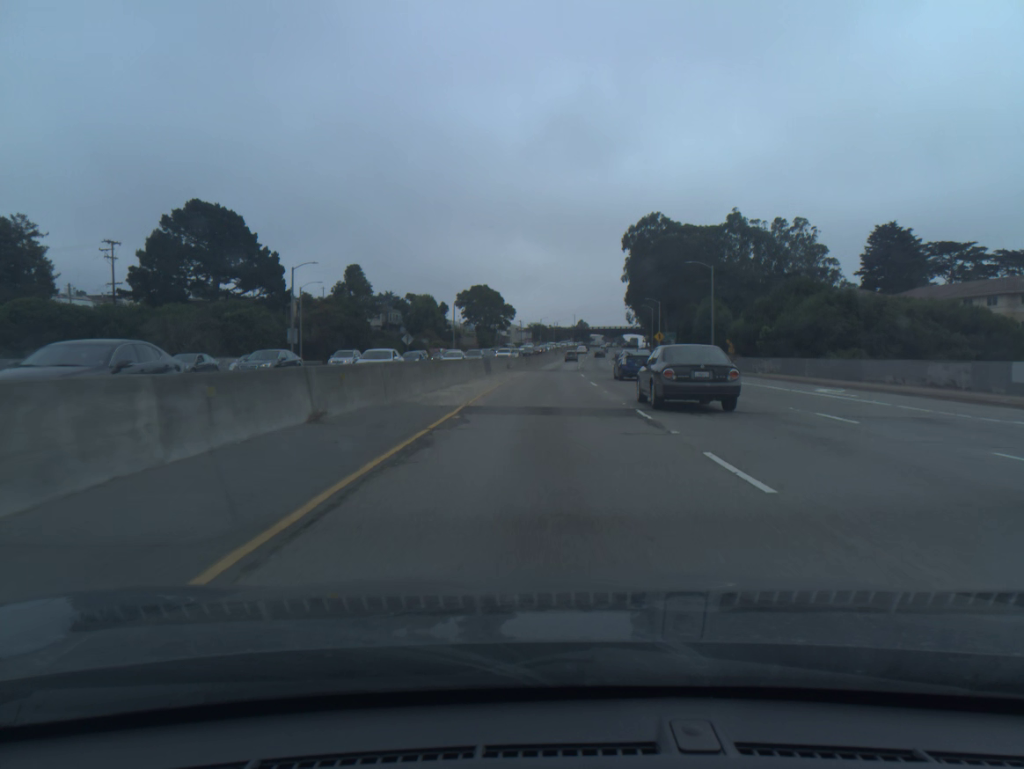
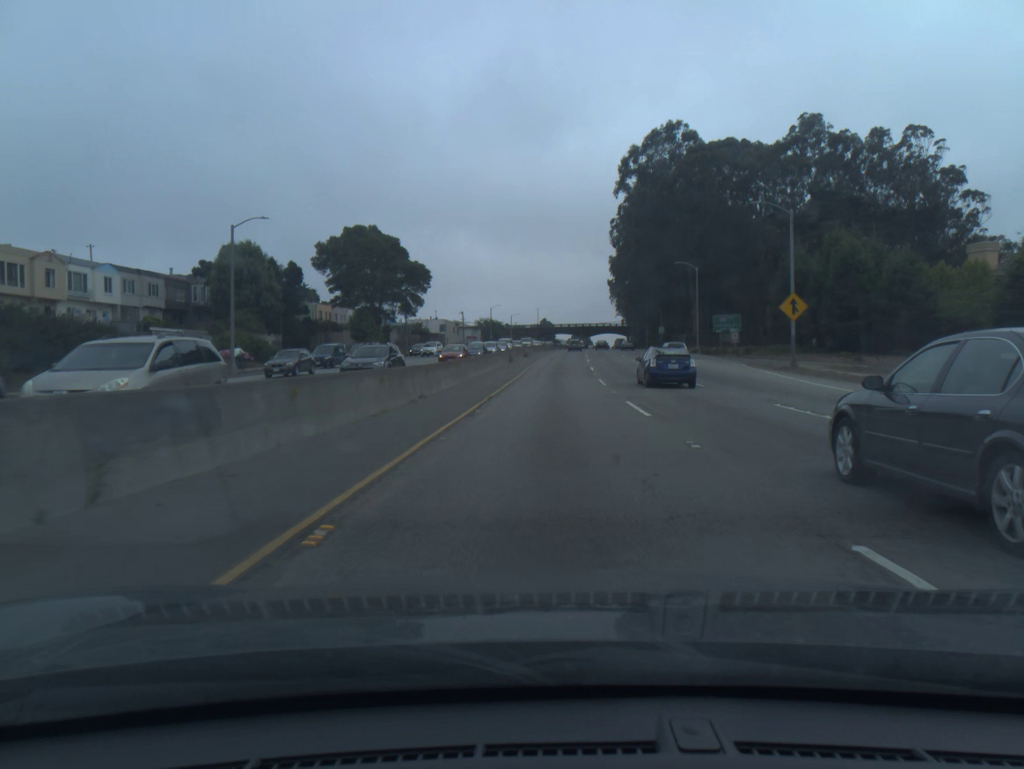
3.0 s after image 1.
(+1.9, +81.4) m; +3°
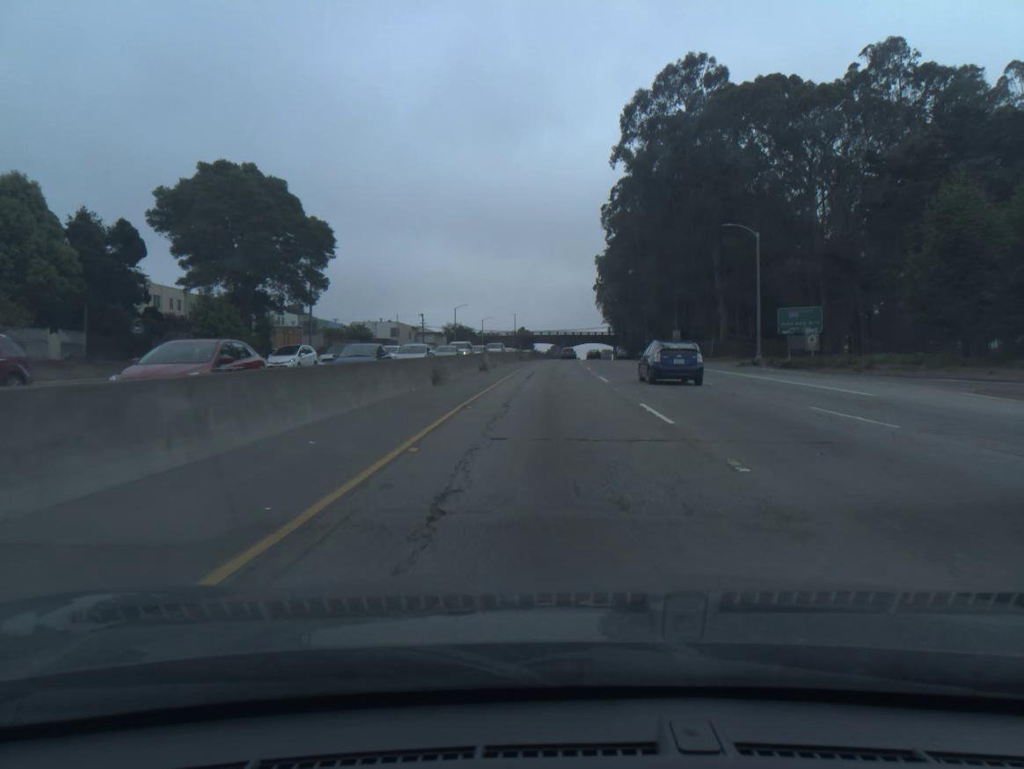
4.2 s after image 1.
(+0.4, +31.6) m; +1°
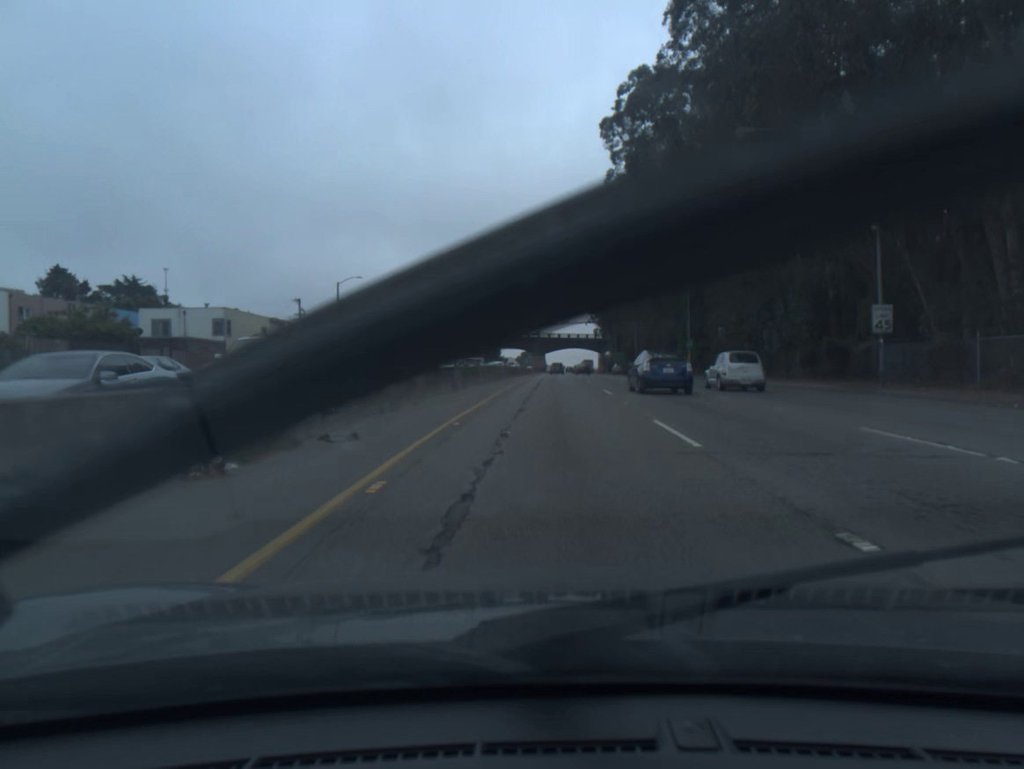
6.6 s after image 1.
(+1.2, +62.6) m; +2°
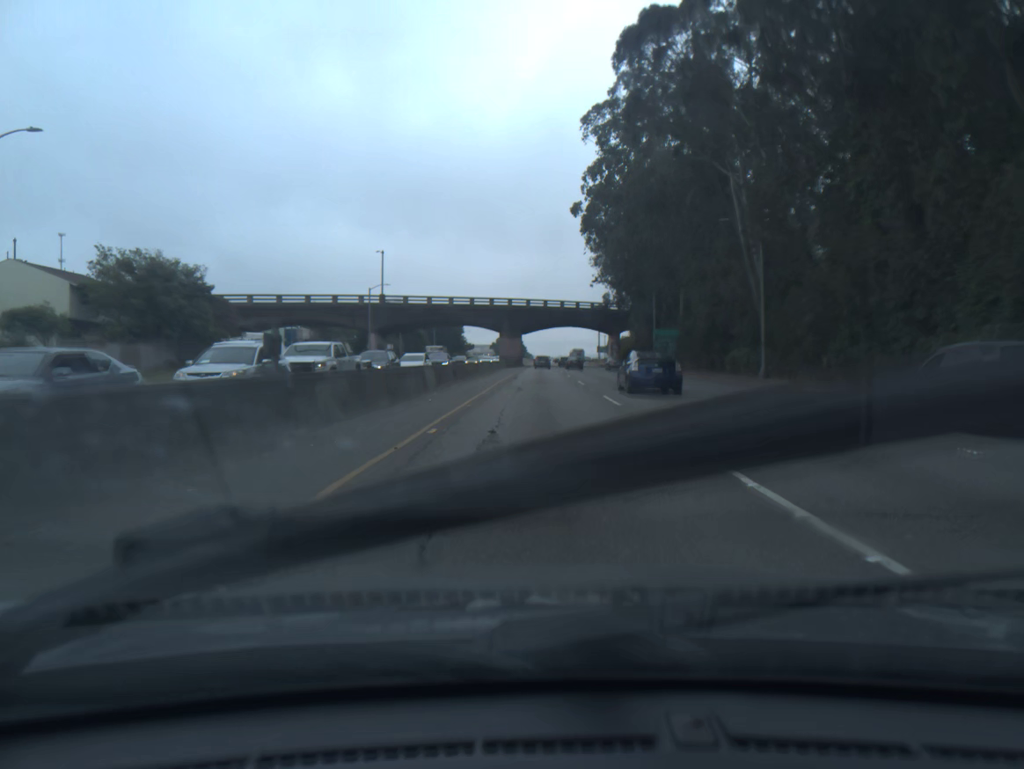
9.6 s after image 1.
(+1.4, +80.0) m; +1°
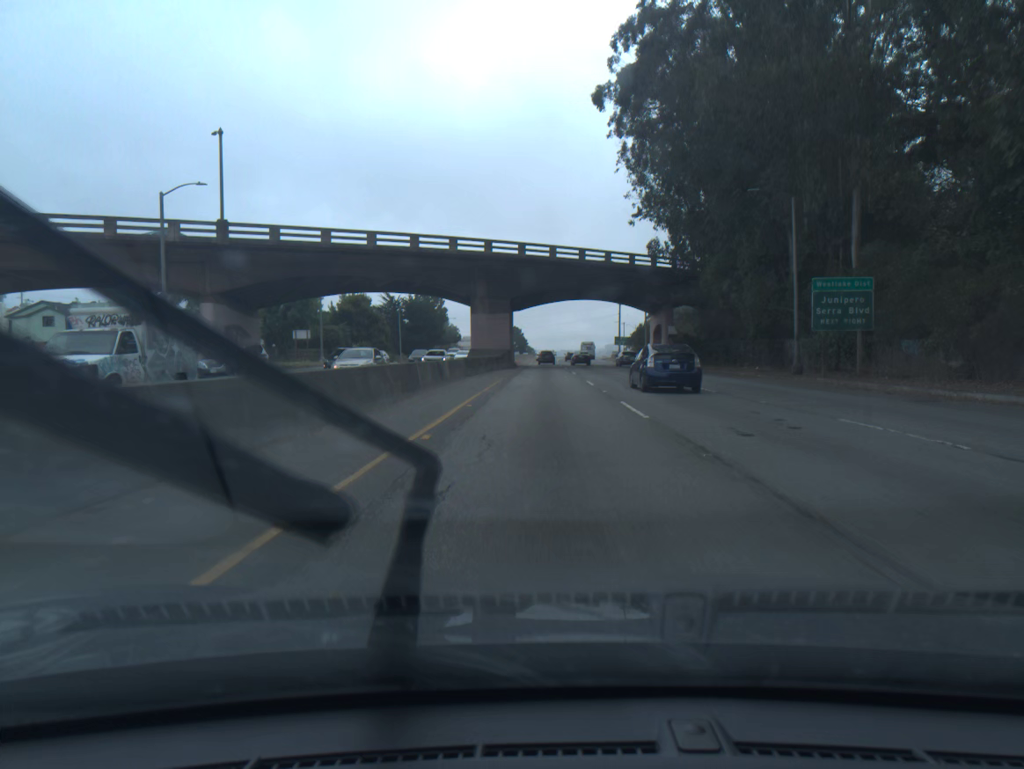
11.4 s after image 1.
(-0.1, +49.3) m; 0°
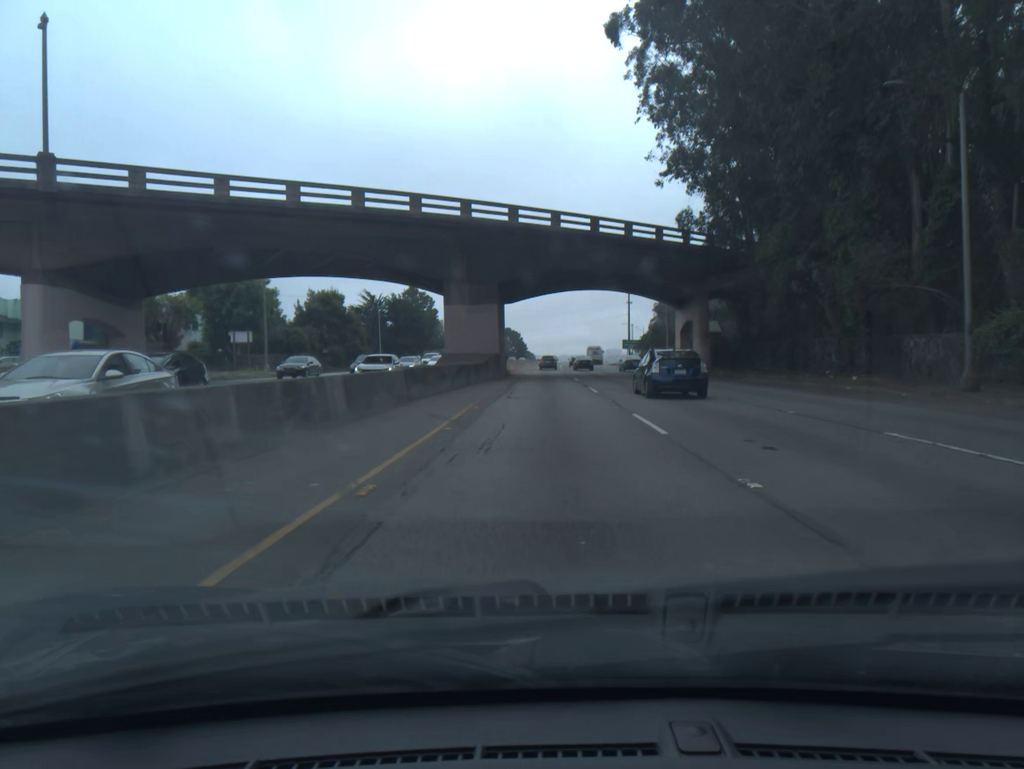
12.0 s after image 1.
(0.0, +16.4) m; 0°
